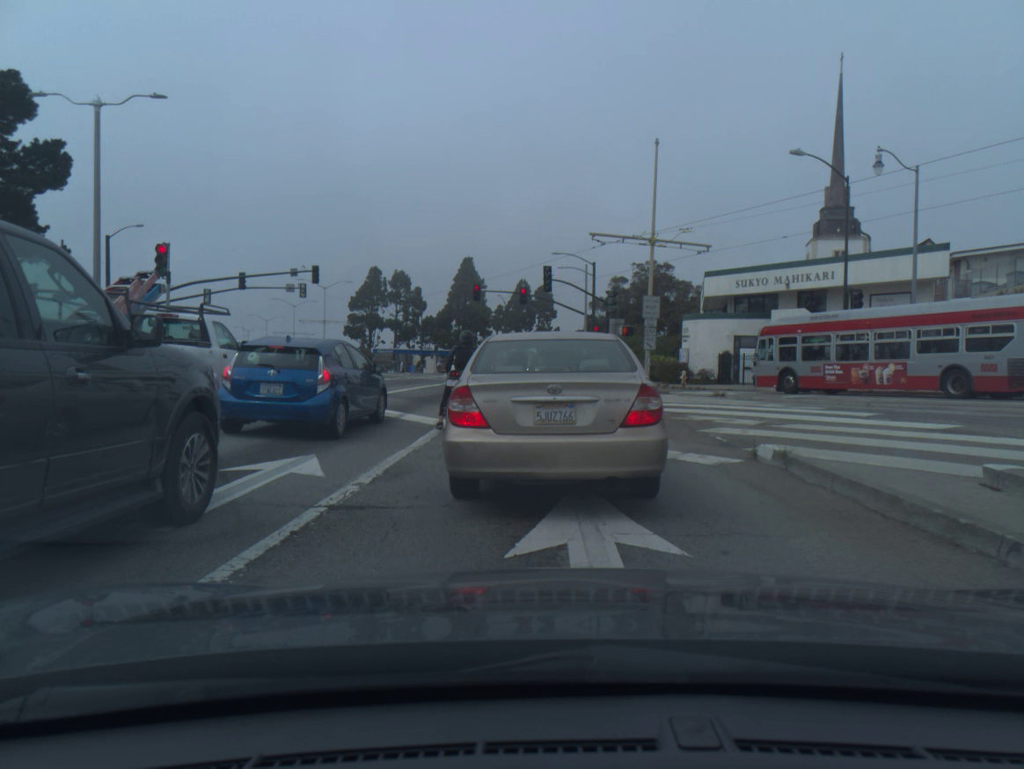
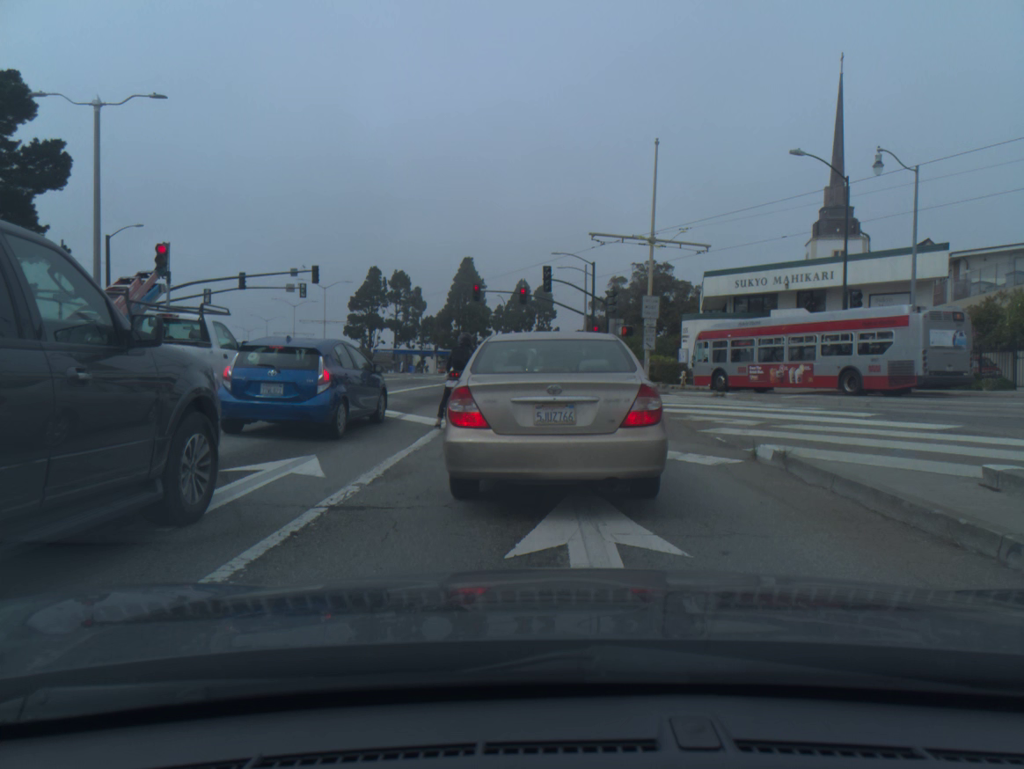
(0.0, 0.0) m; 0°
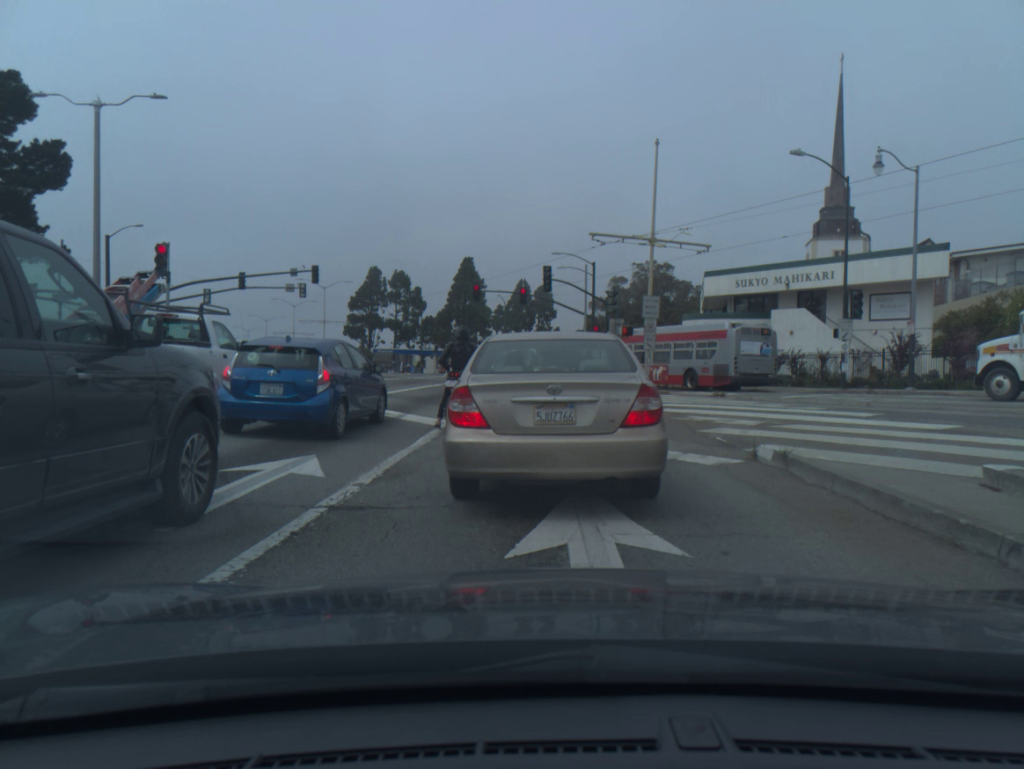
(0.0, 0.0) m; 0°
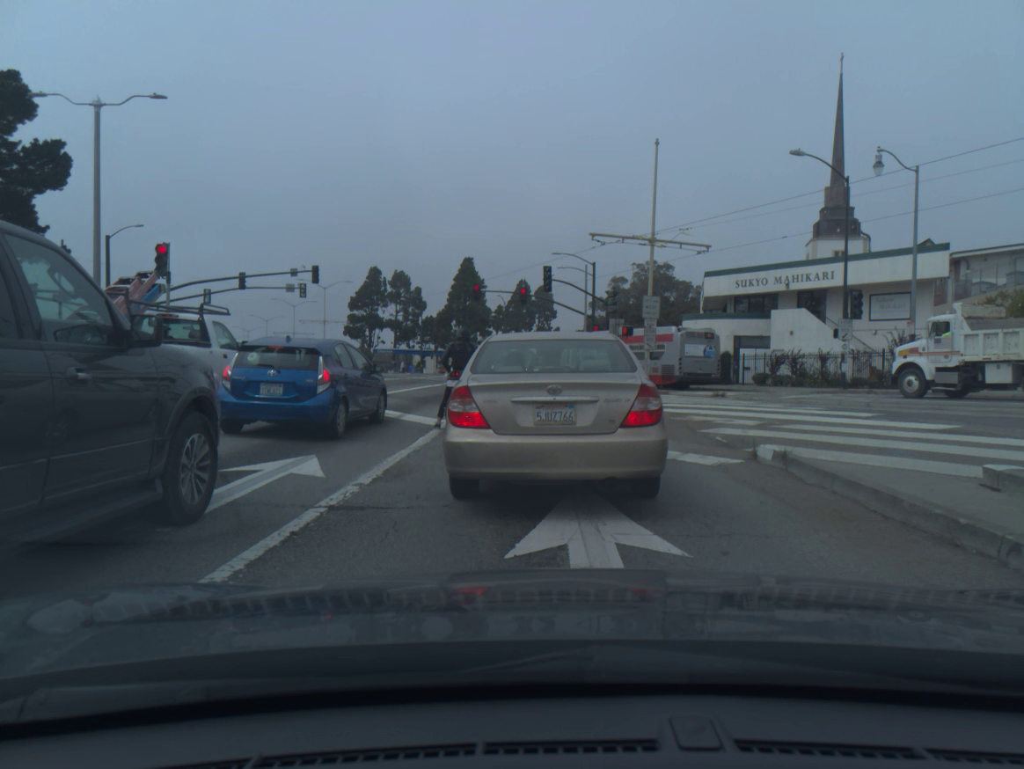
(0.0, 0.0) m; 0°
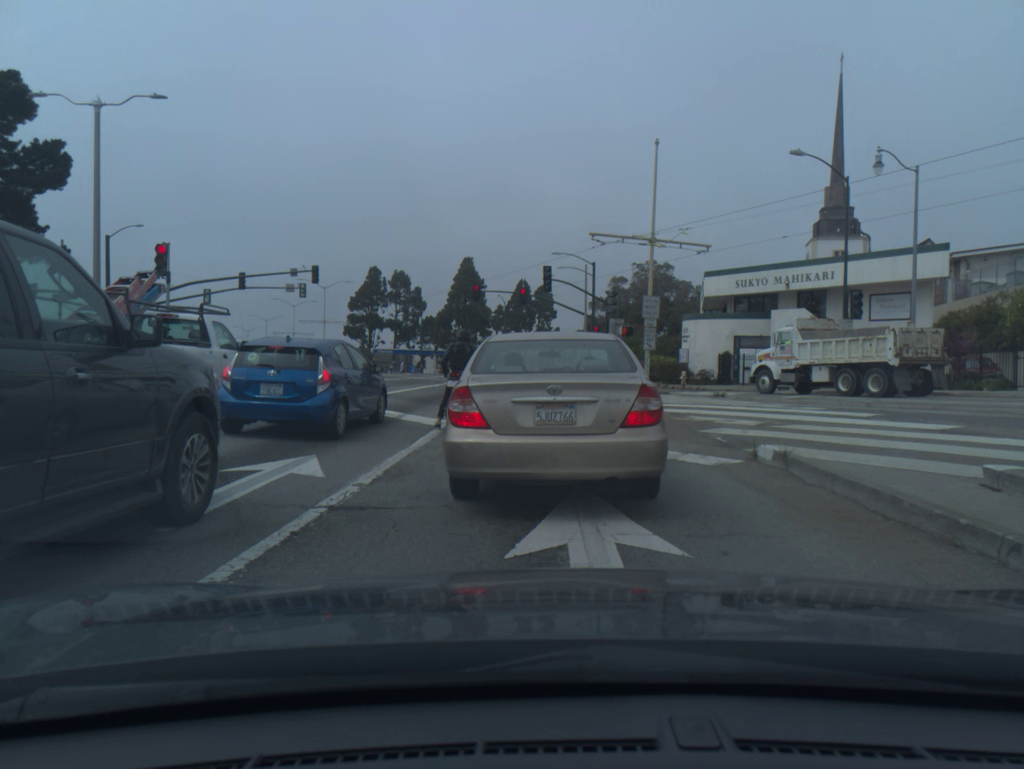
(0.0, 0.0) m; 0°
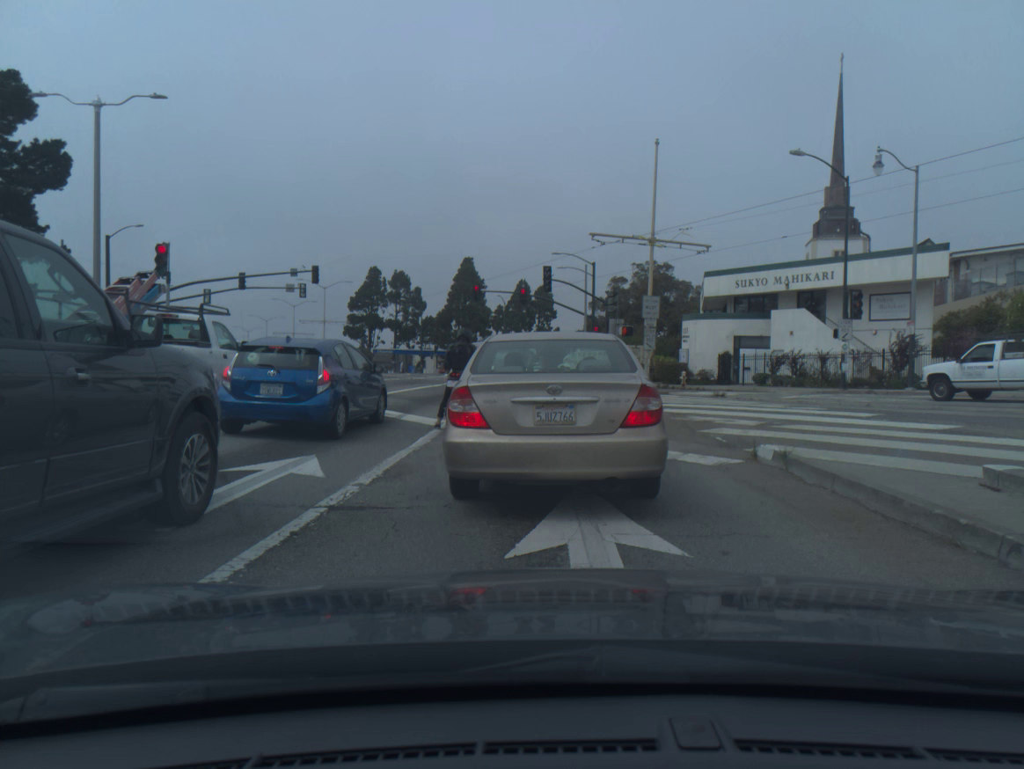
(0.0, -0.1) m; 0°
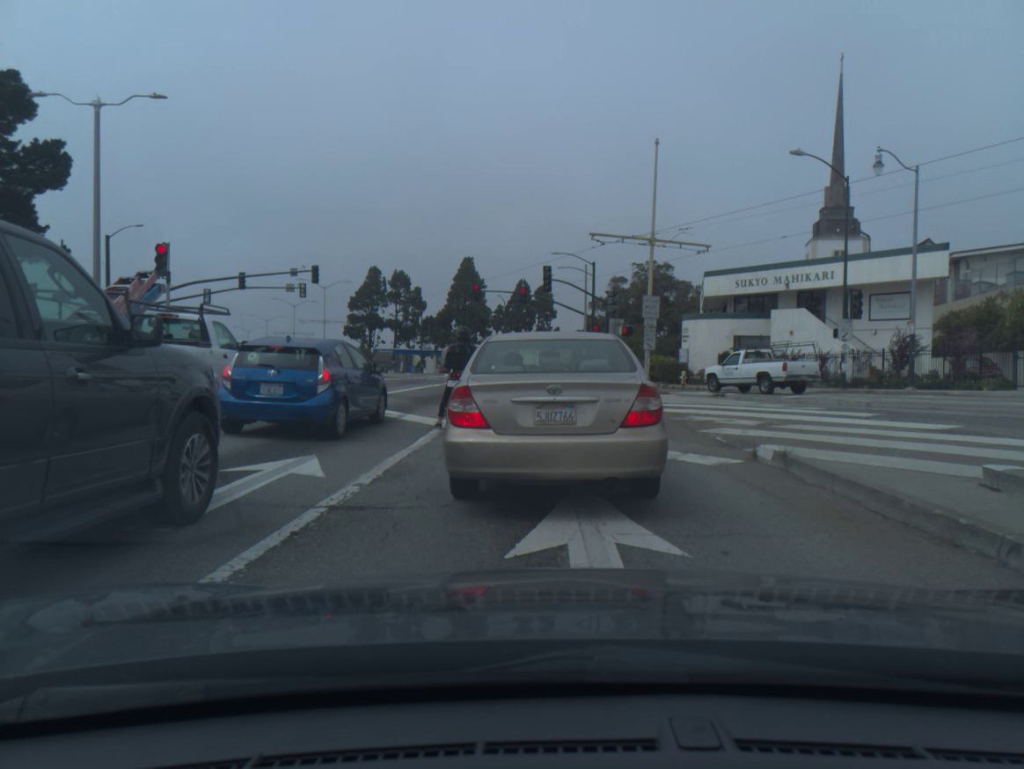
(0.0, 0.0) m; 0°
